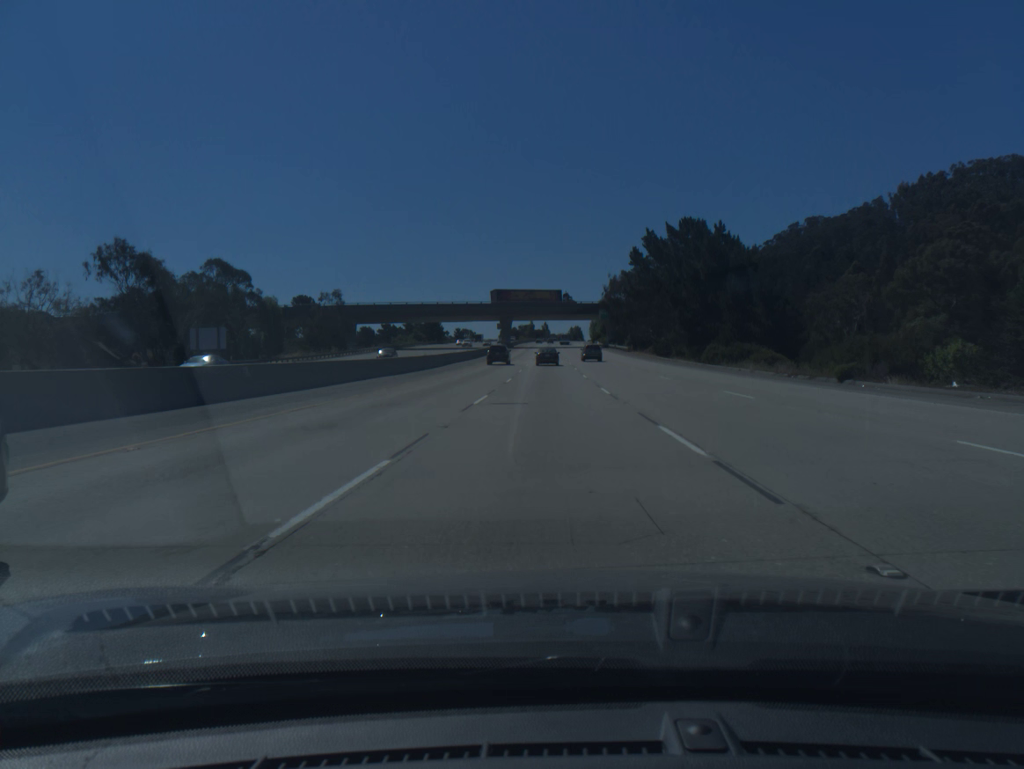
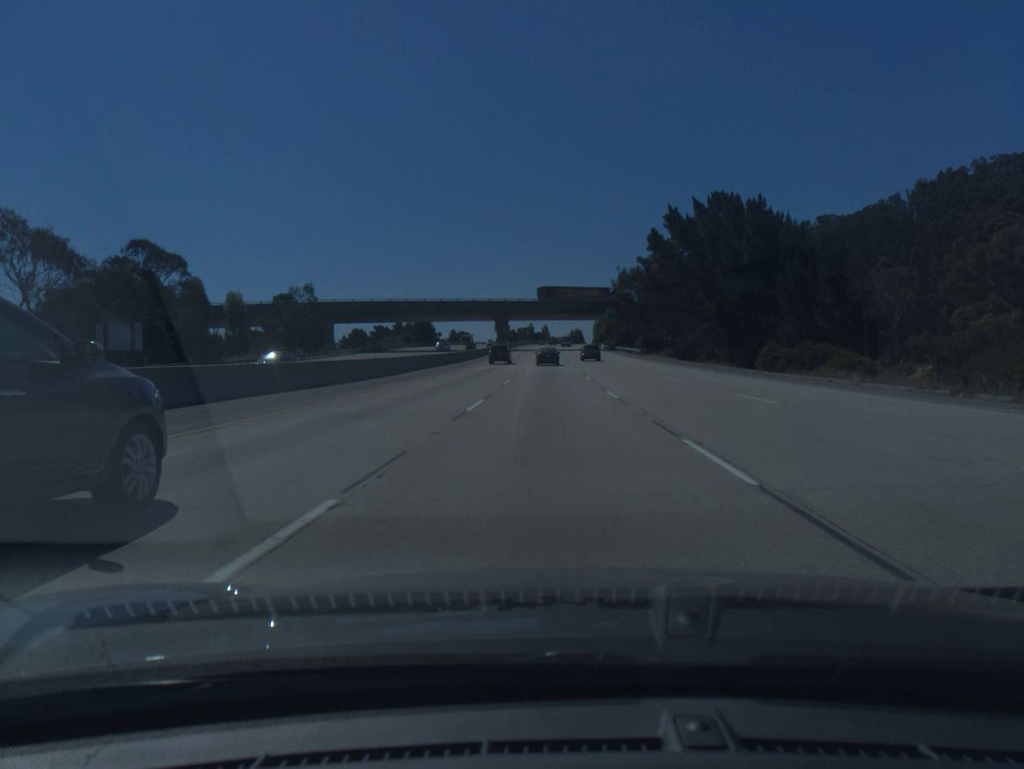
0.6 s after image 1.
(0.0, +16.5) m; 0°
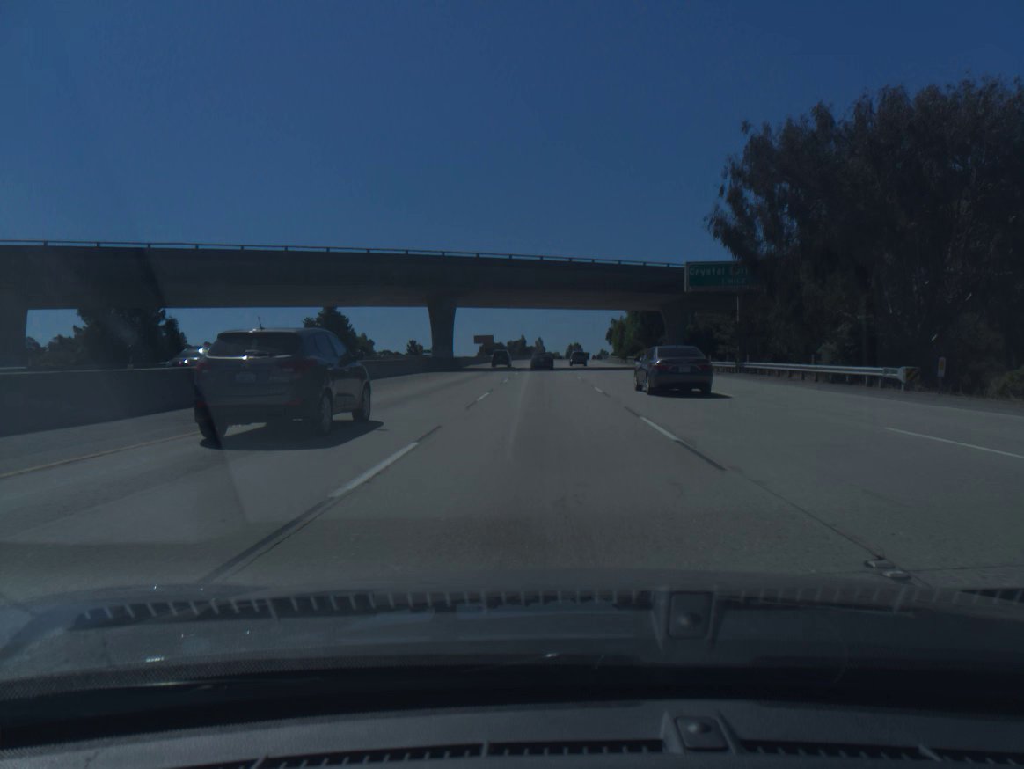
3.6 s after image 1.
(+0.4, +81.7) m; 0°
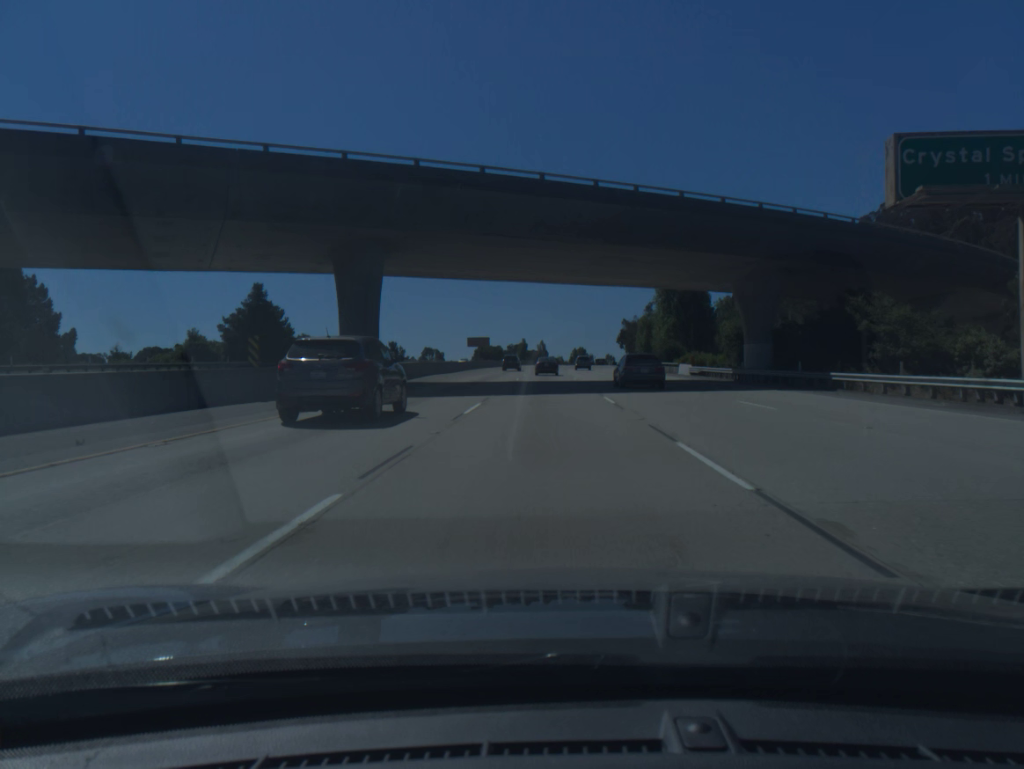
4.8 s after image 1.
(-0.1, +32.2) m; 0°
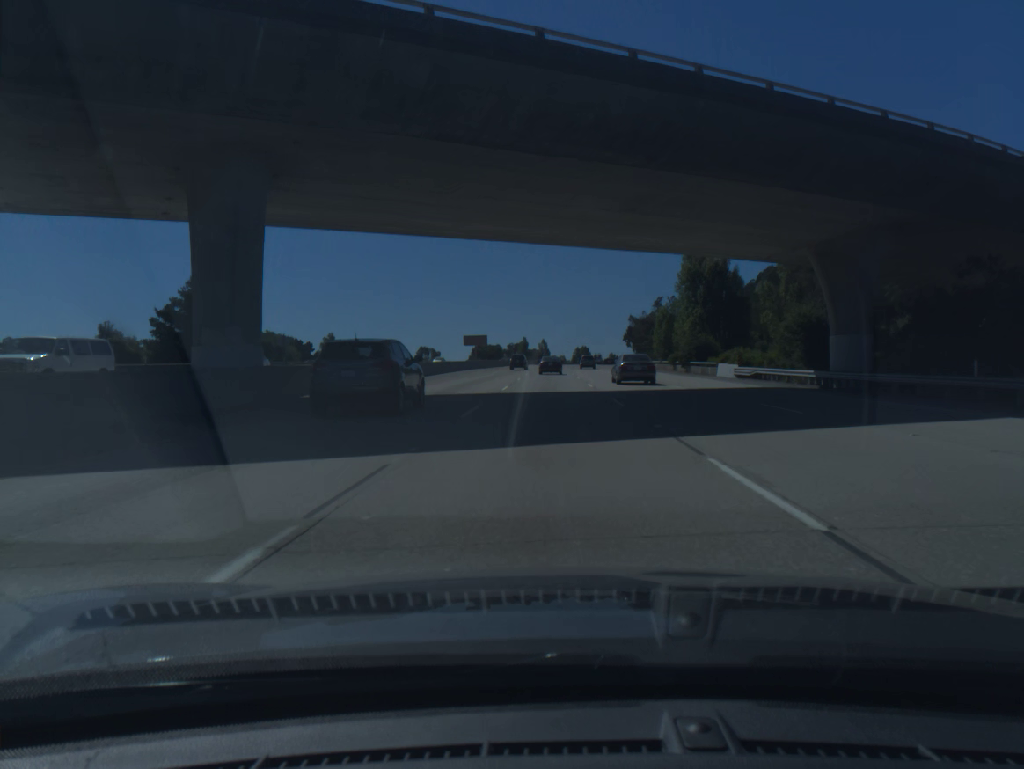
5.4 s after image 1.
(0.0, +16.1) m; 0°
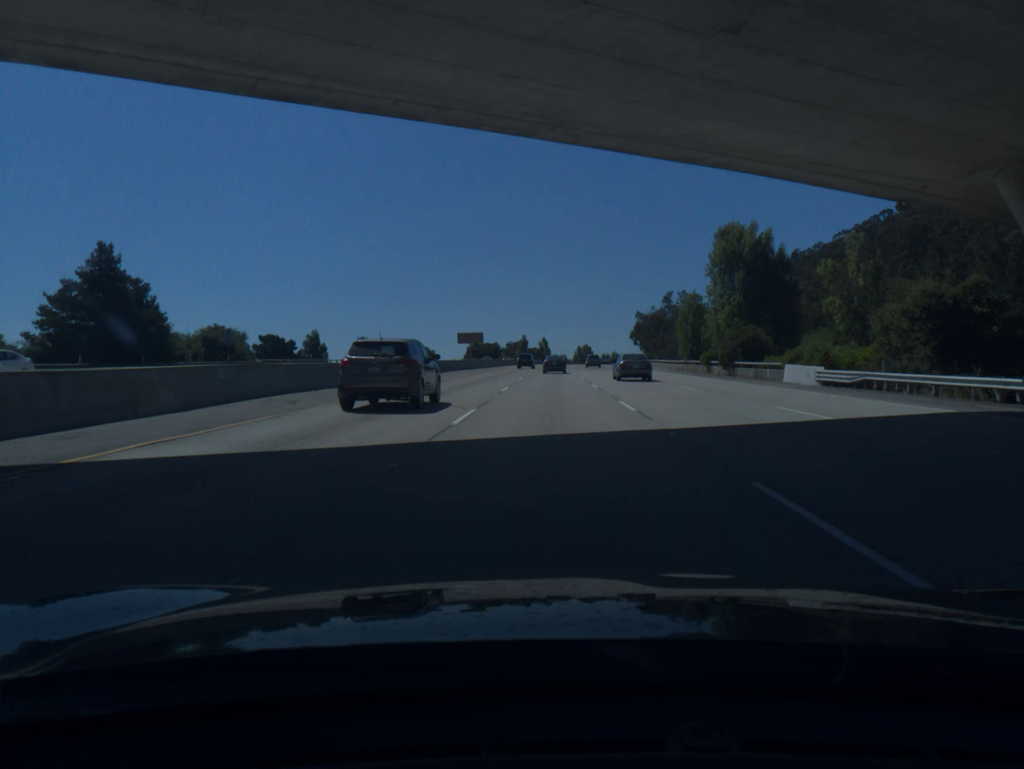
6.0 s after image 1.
(0.0, +16.0) m; 0°
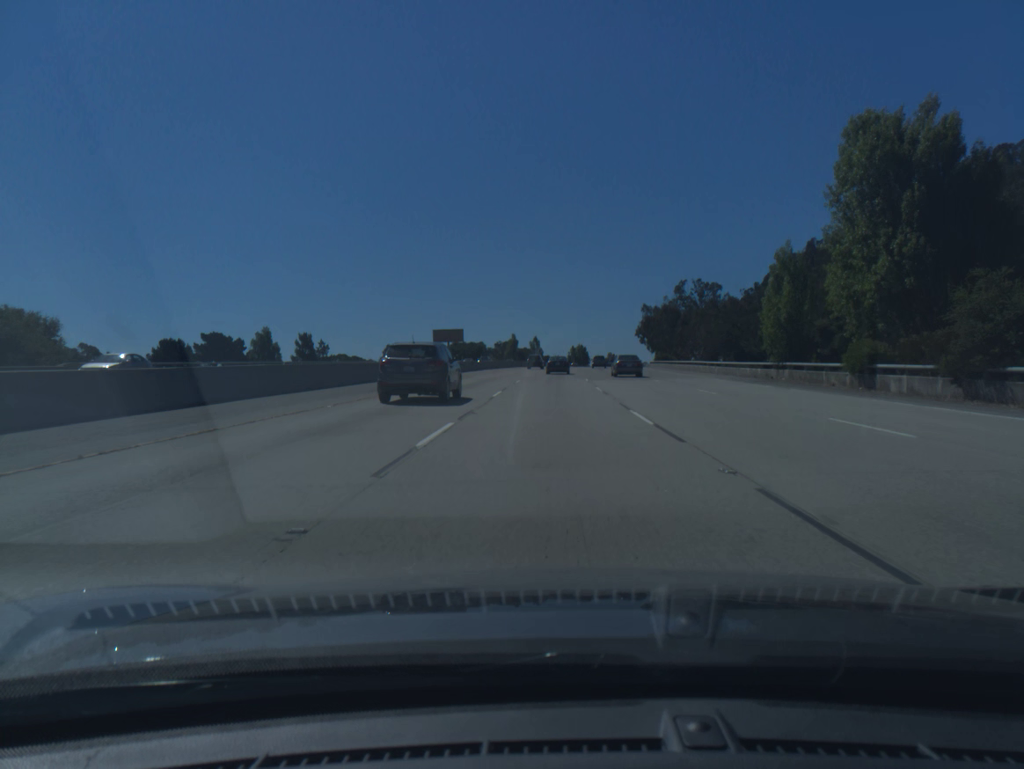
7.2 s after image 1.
(+0.1, +32.1) m; 0°
